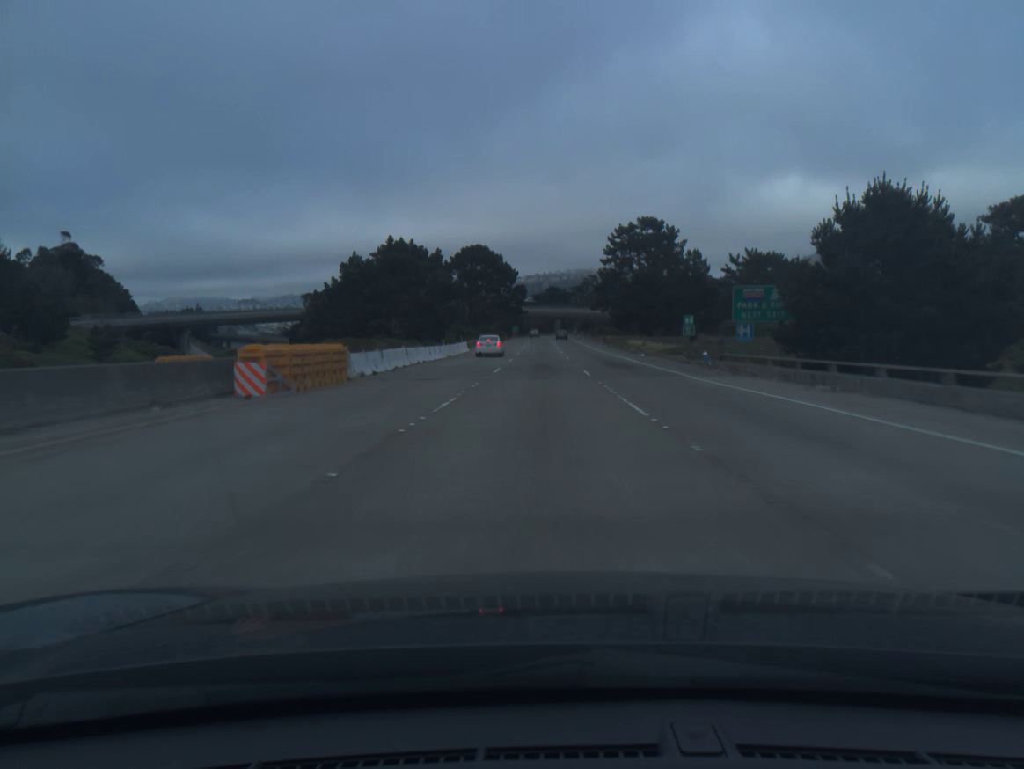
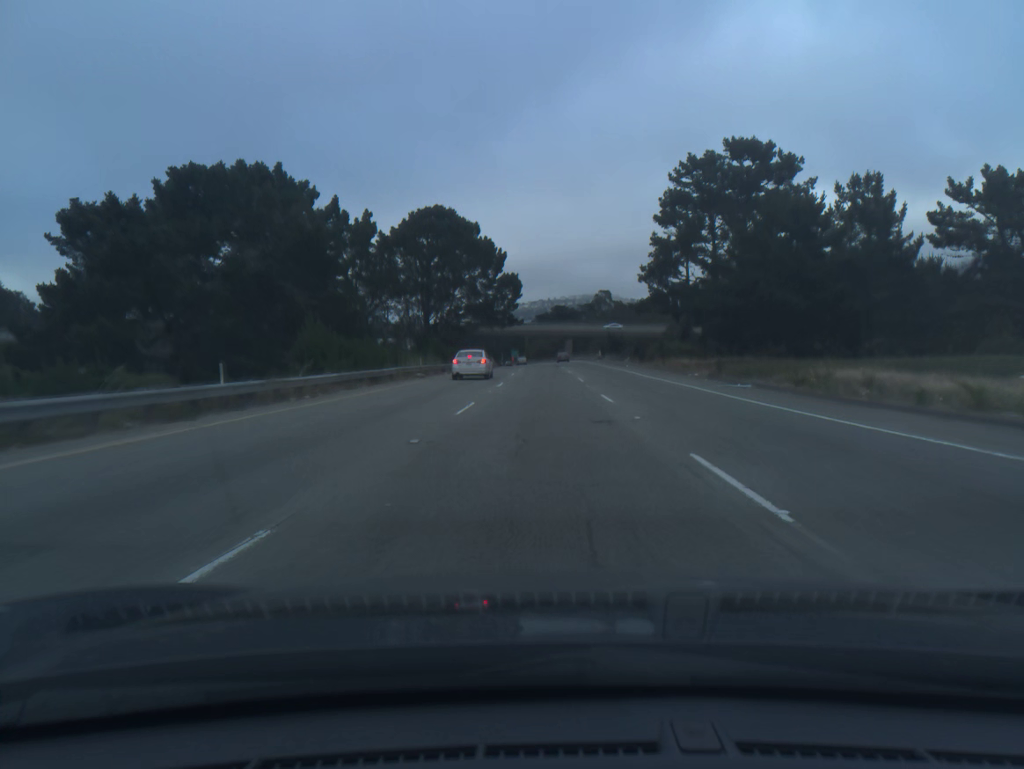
(0.0, +59.2) m; 0°
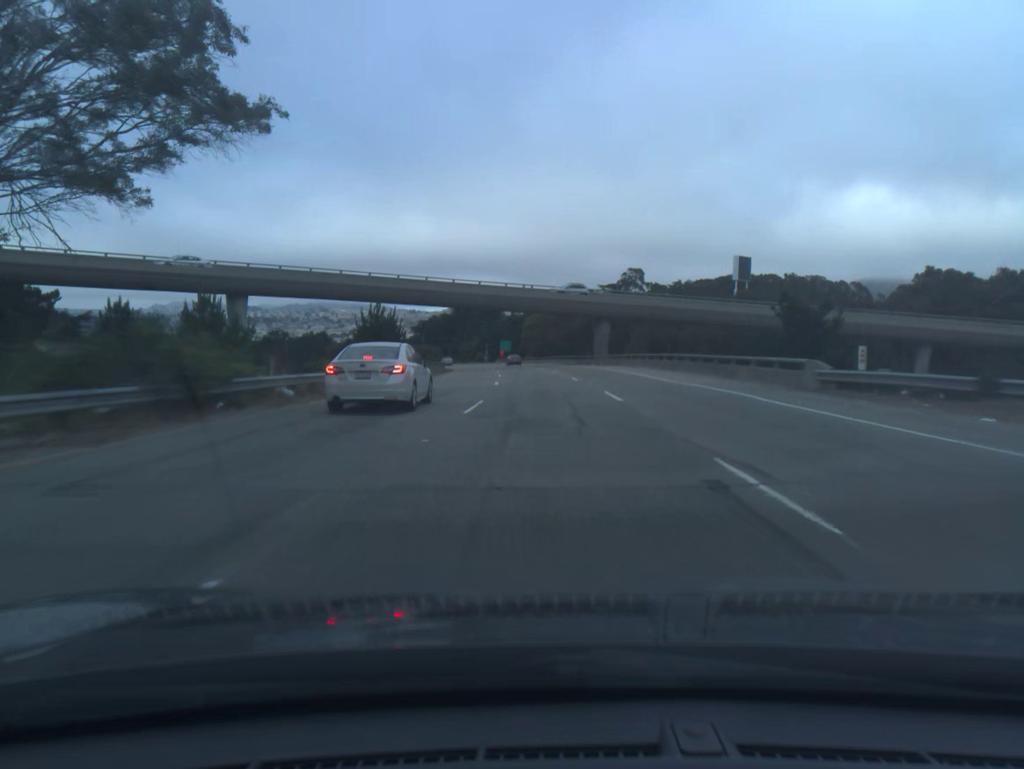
(-0.4, +89.4) m; 0°
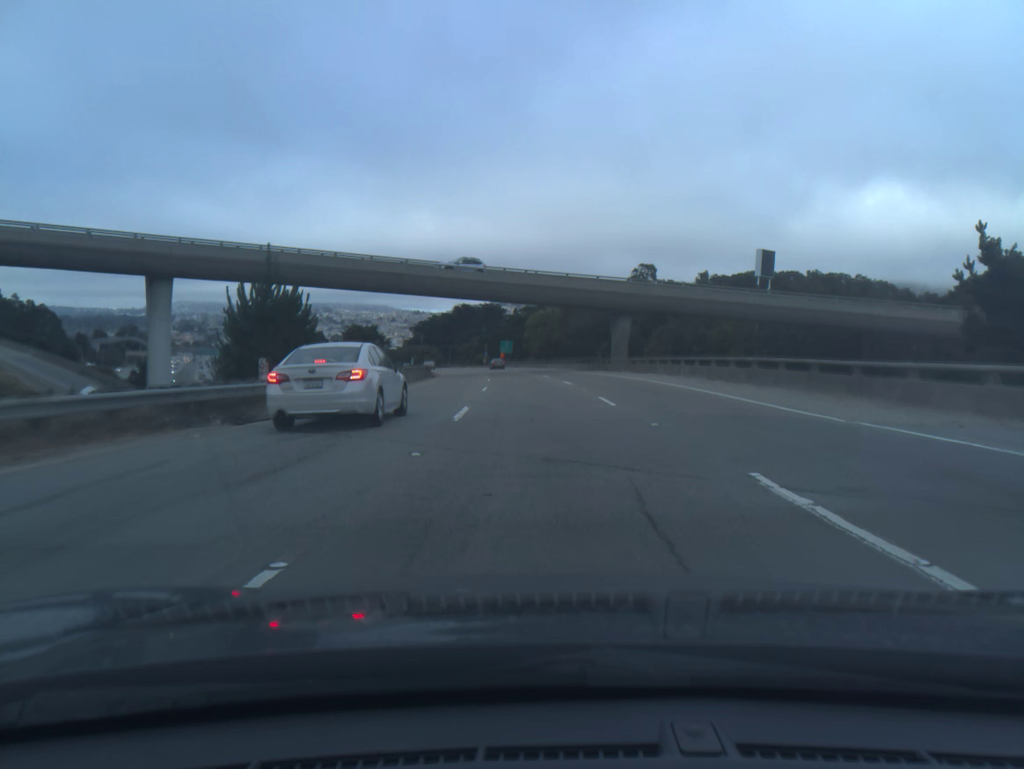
(0.0, +16.1) m; 0°
